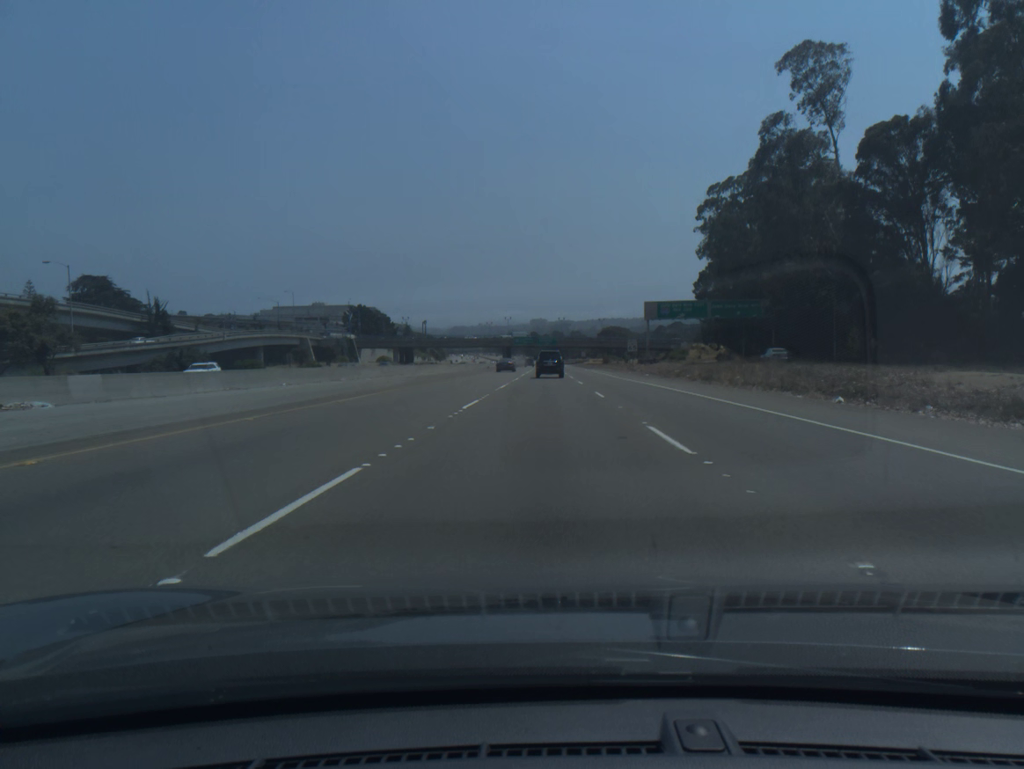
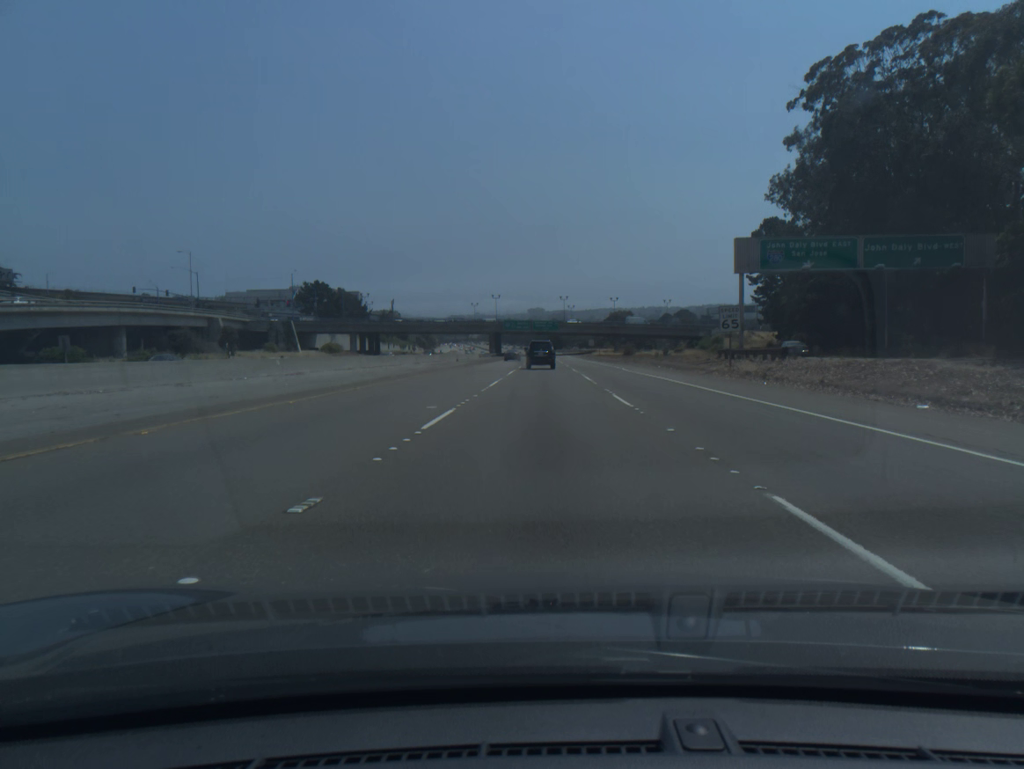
(+0.1, +51.6) m; 0°
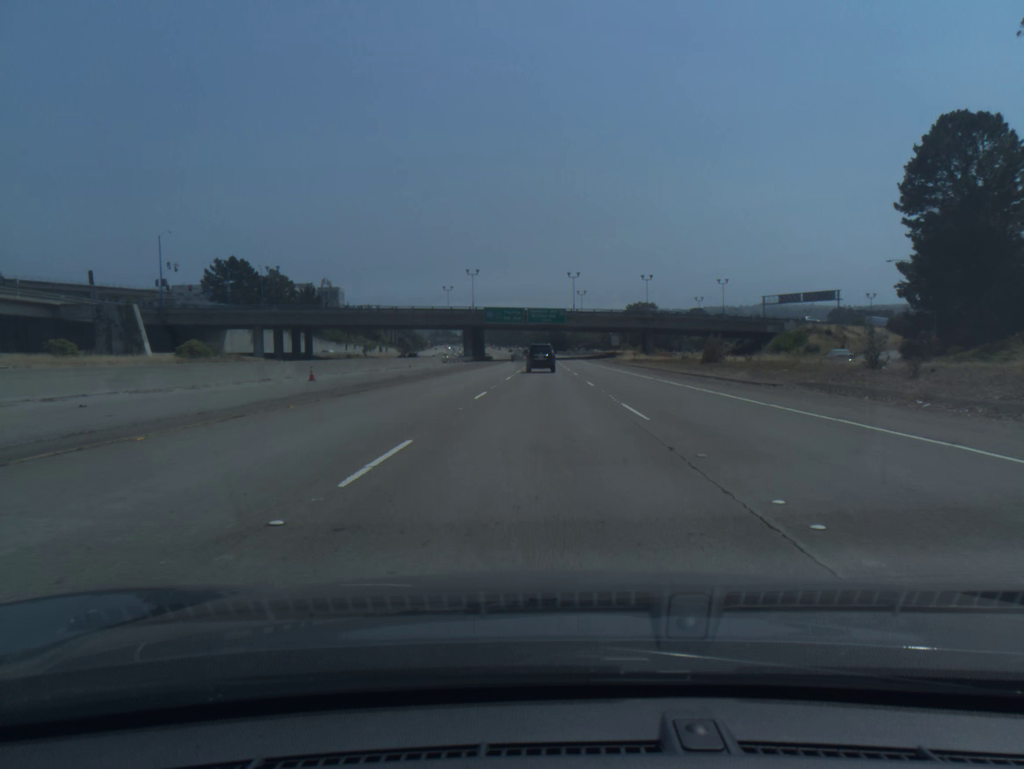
(-0.1, +64.1) m; 0°
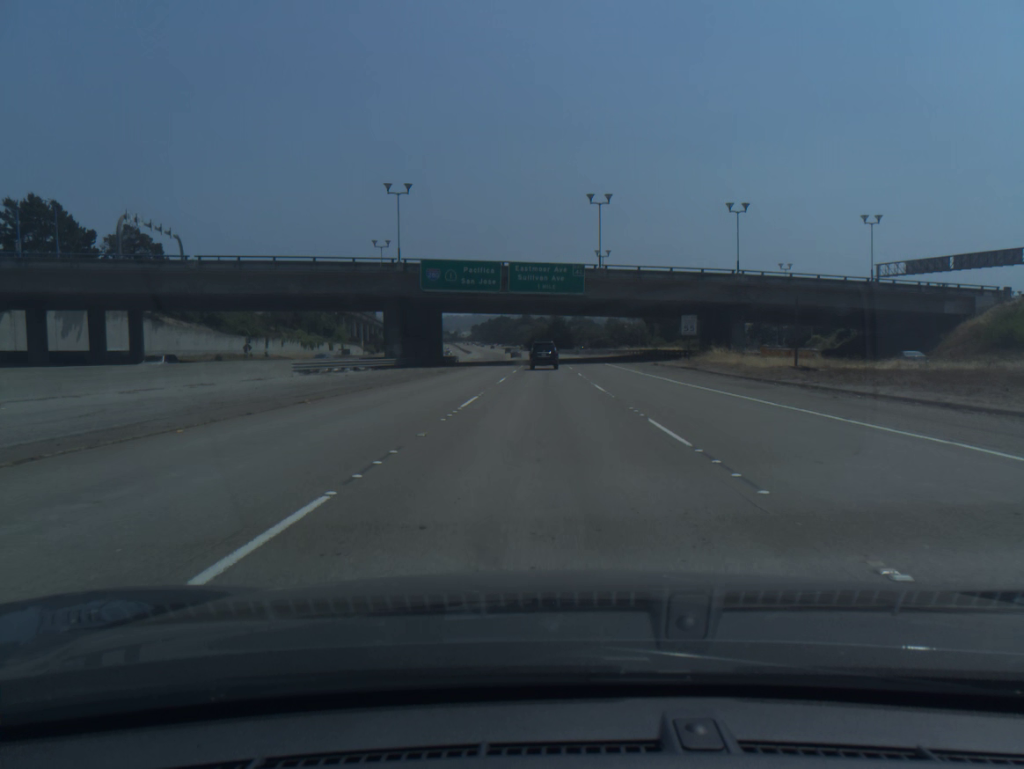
(0.0, +64.3) m; 0°
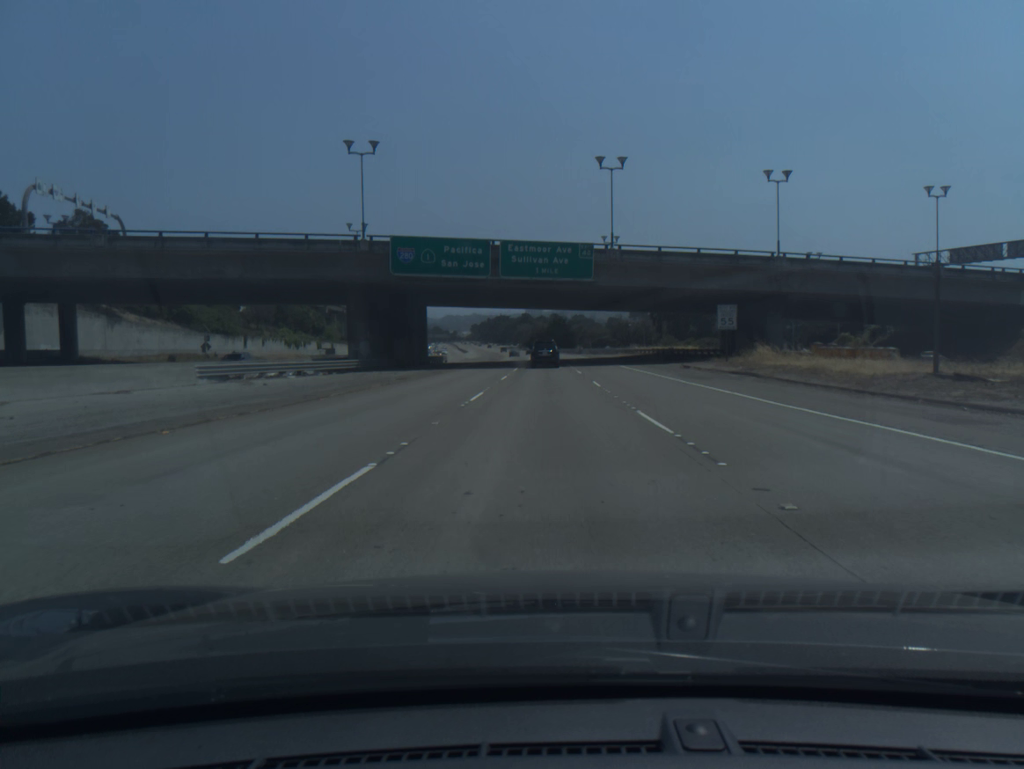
(0.0, +12.9) m; 0°
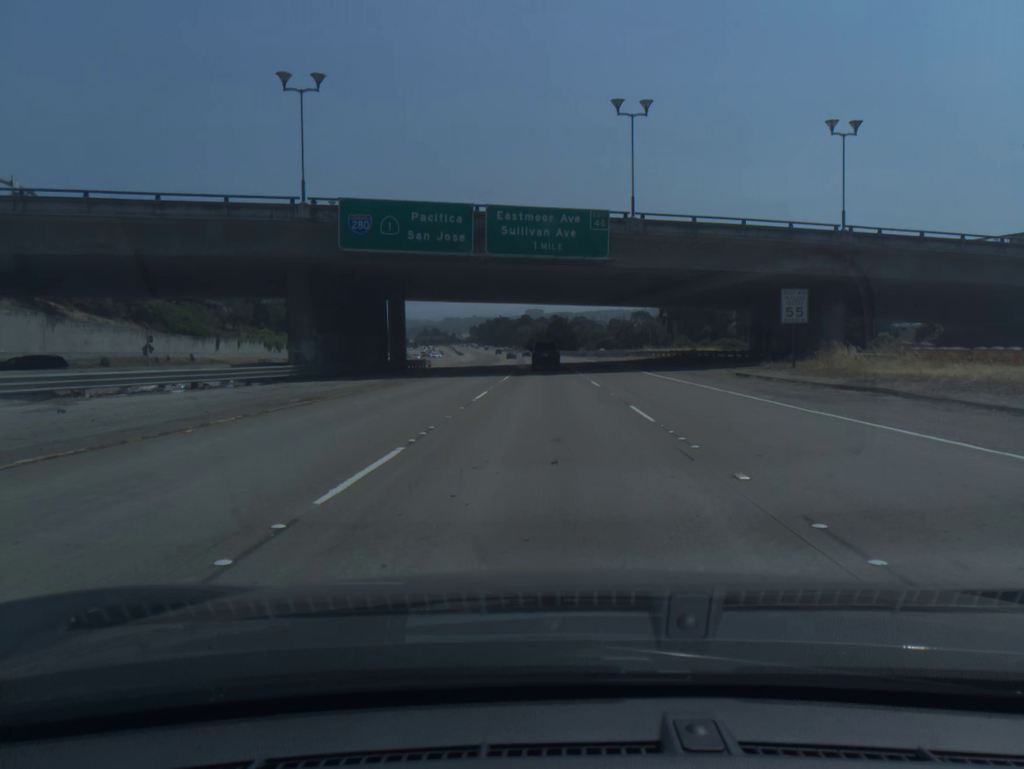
(0.0, +12.9) m; 0°
